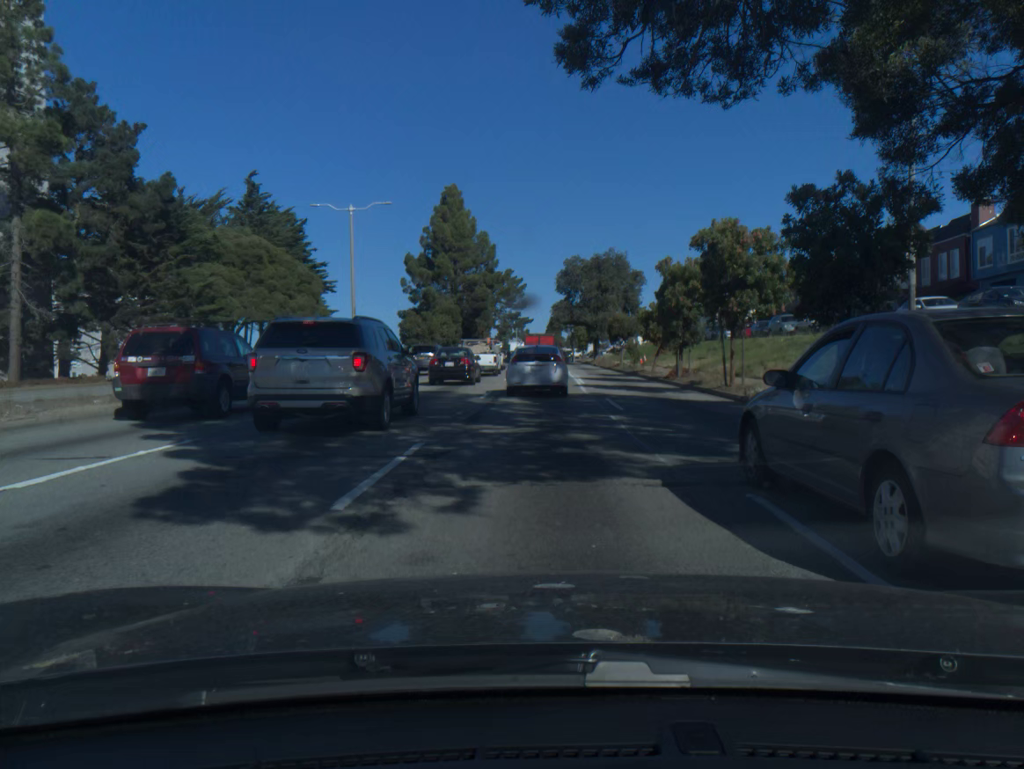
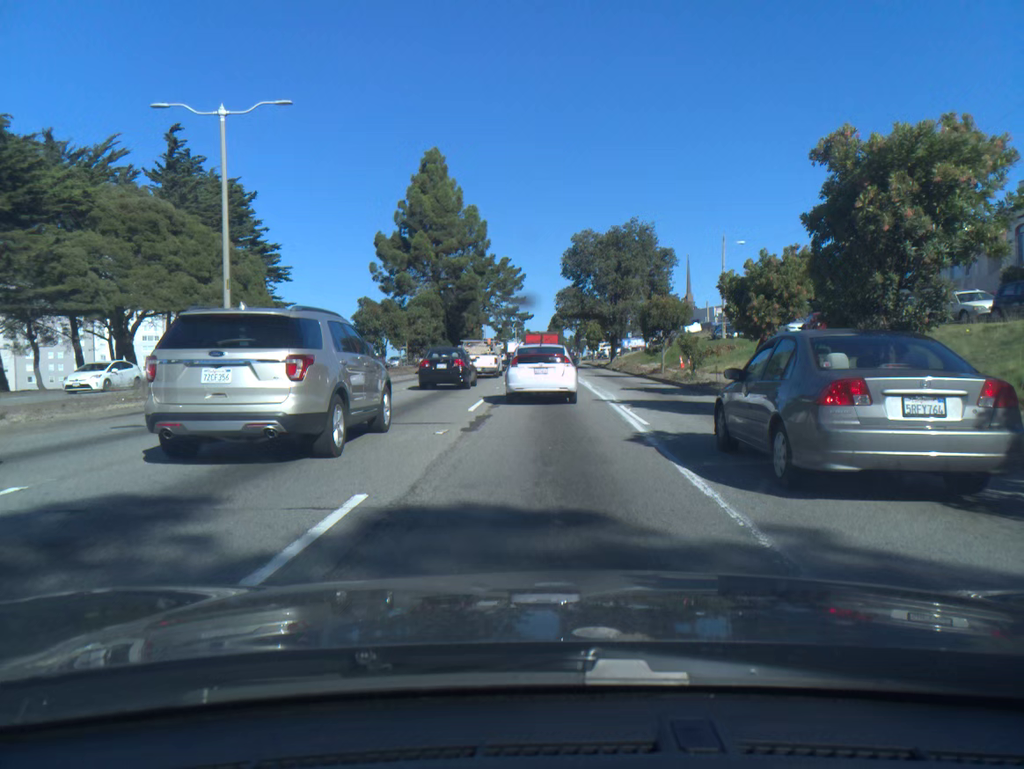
(0.0, +18.4) m; 0°
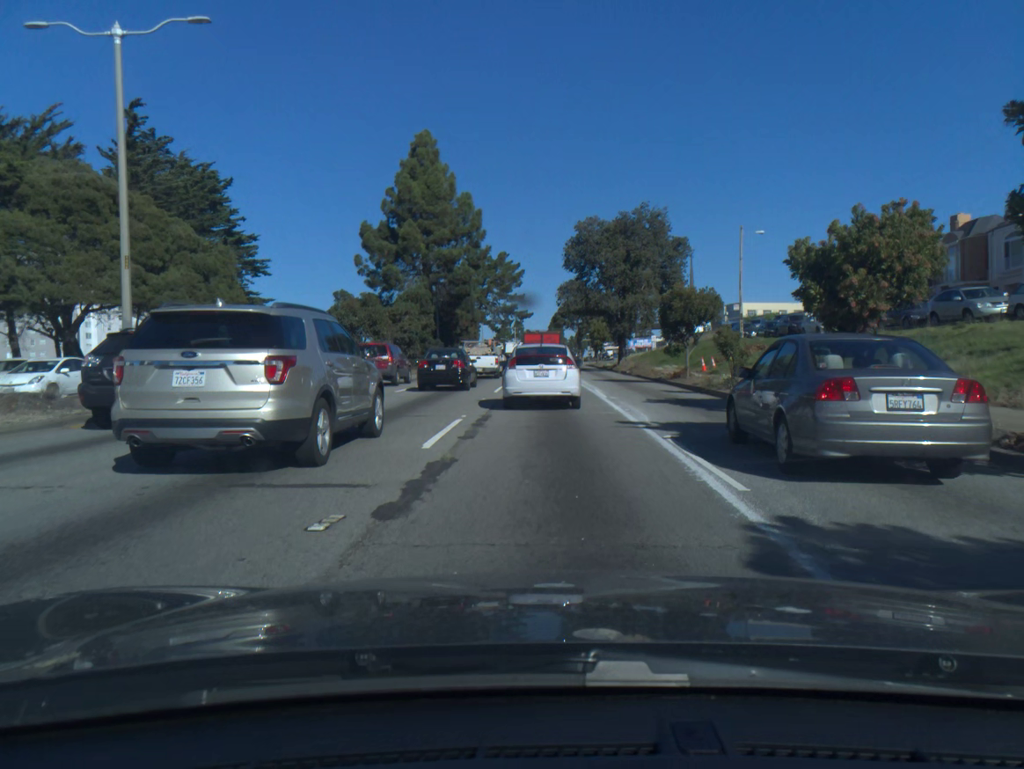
(0.0, +6.3) m; 0°
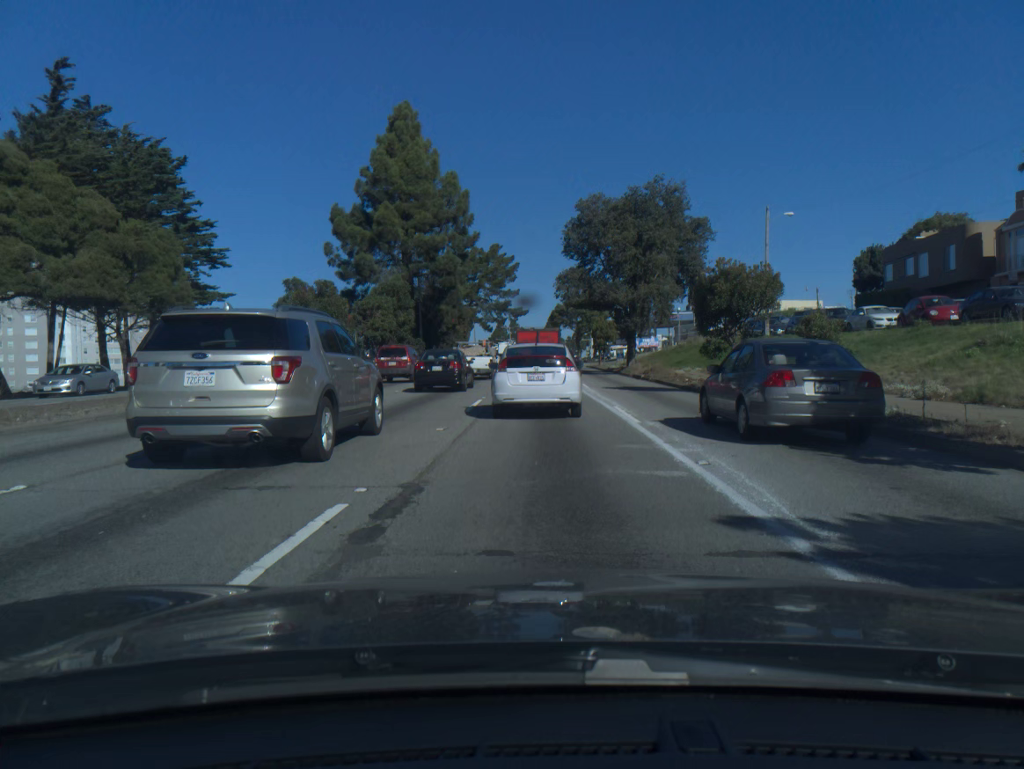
(0.0, +8.2) m; 0°
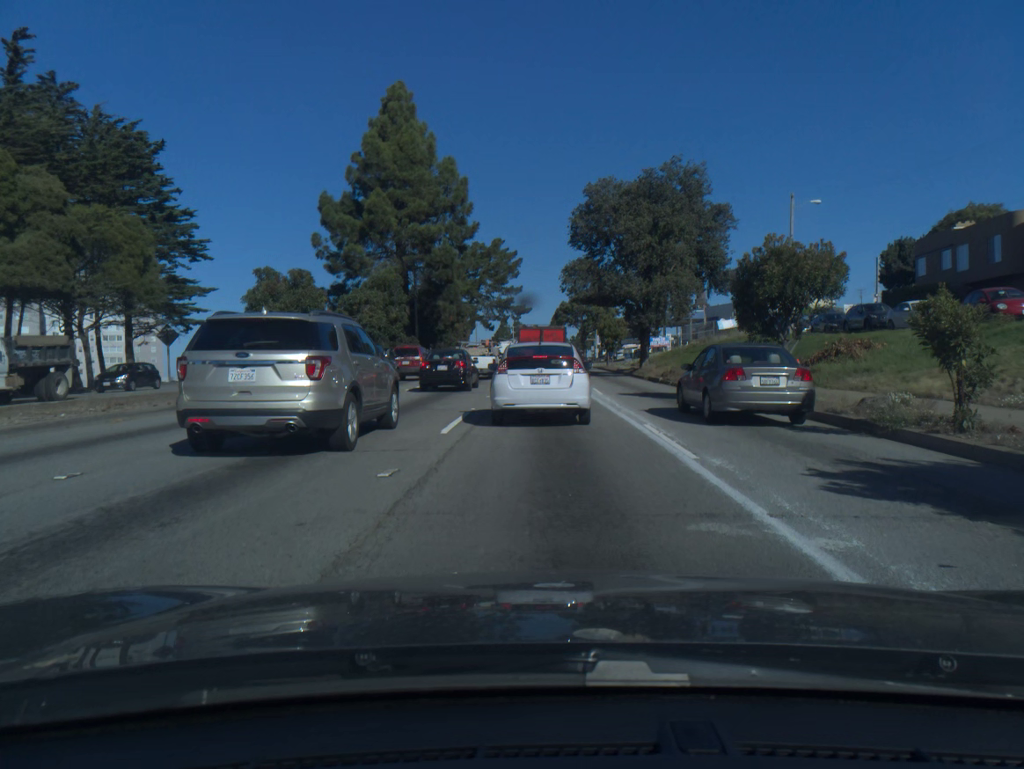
(0.0, +4.7) m; 0°
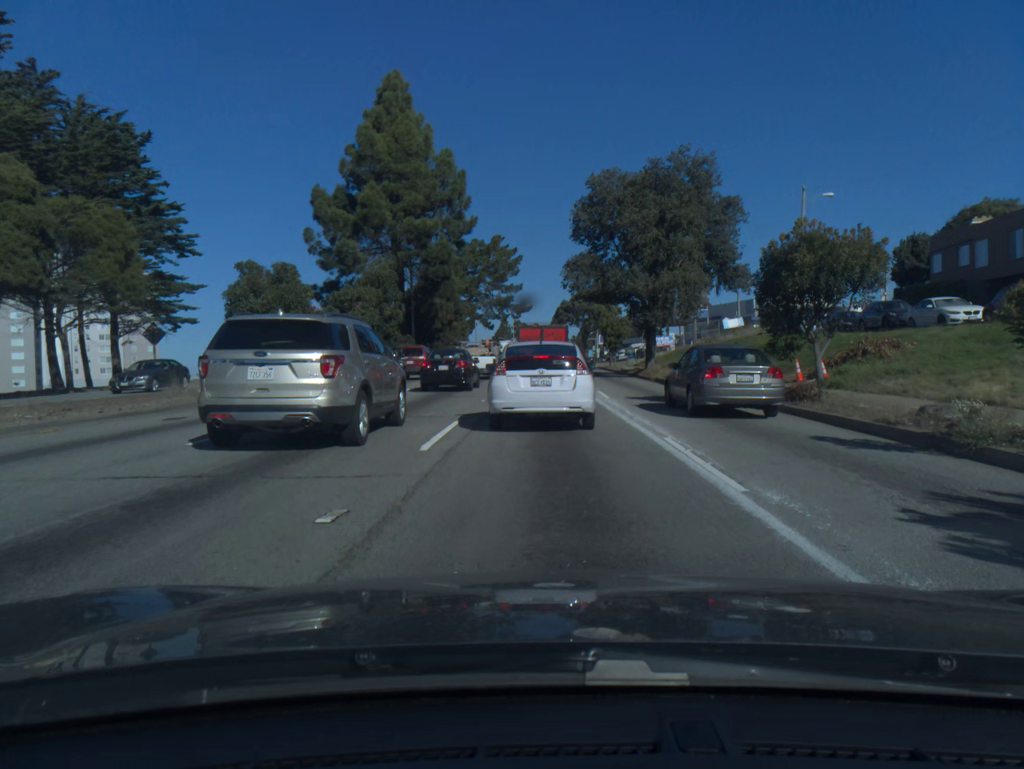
(0.0, +2.1) m; 0°
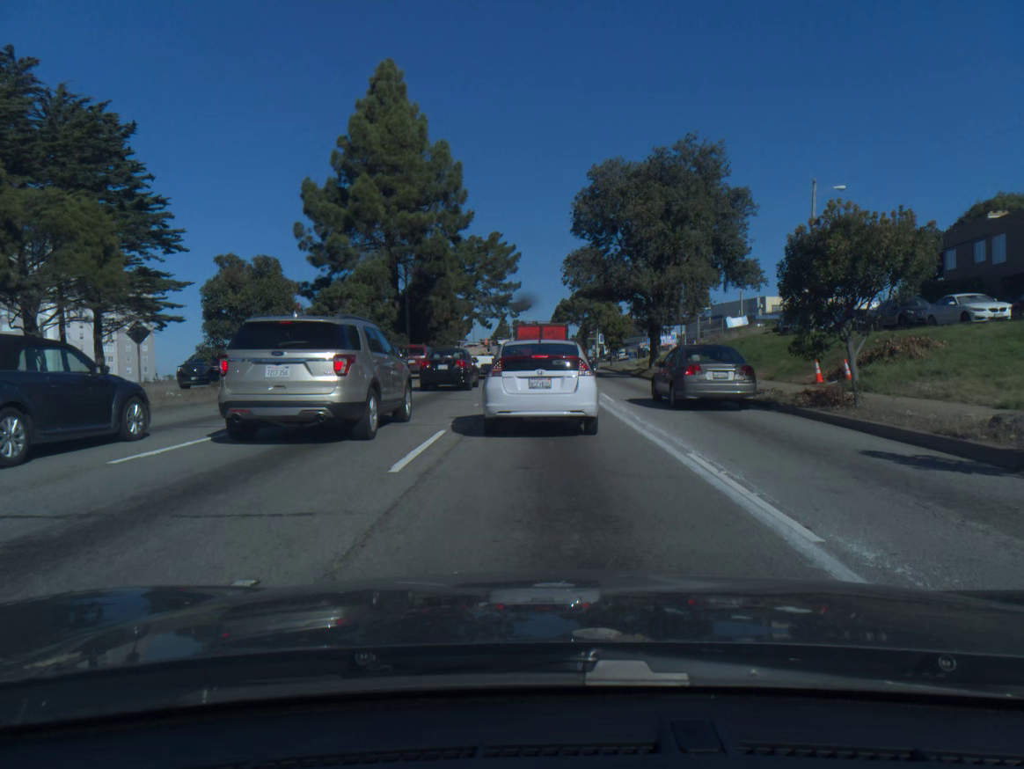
(0.0, +1.9) m; 0°
